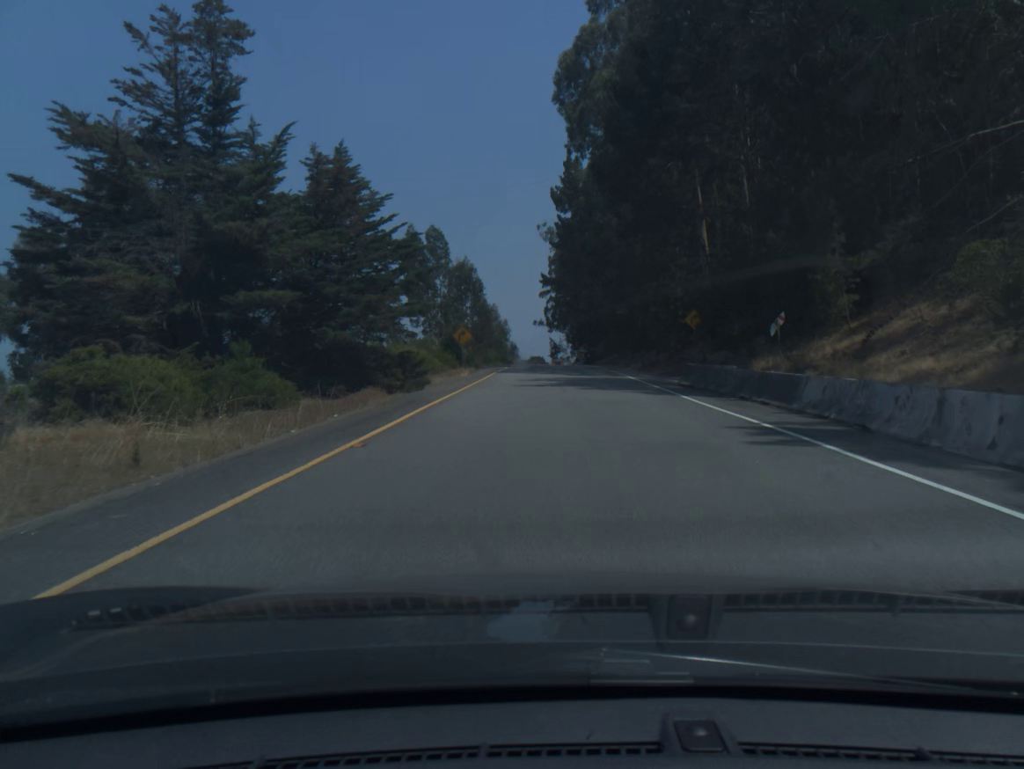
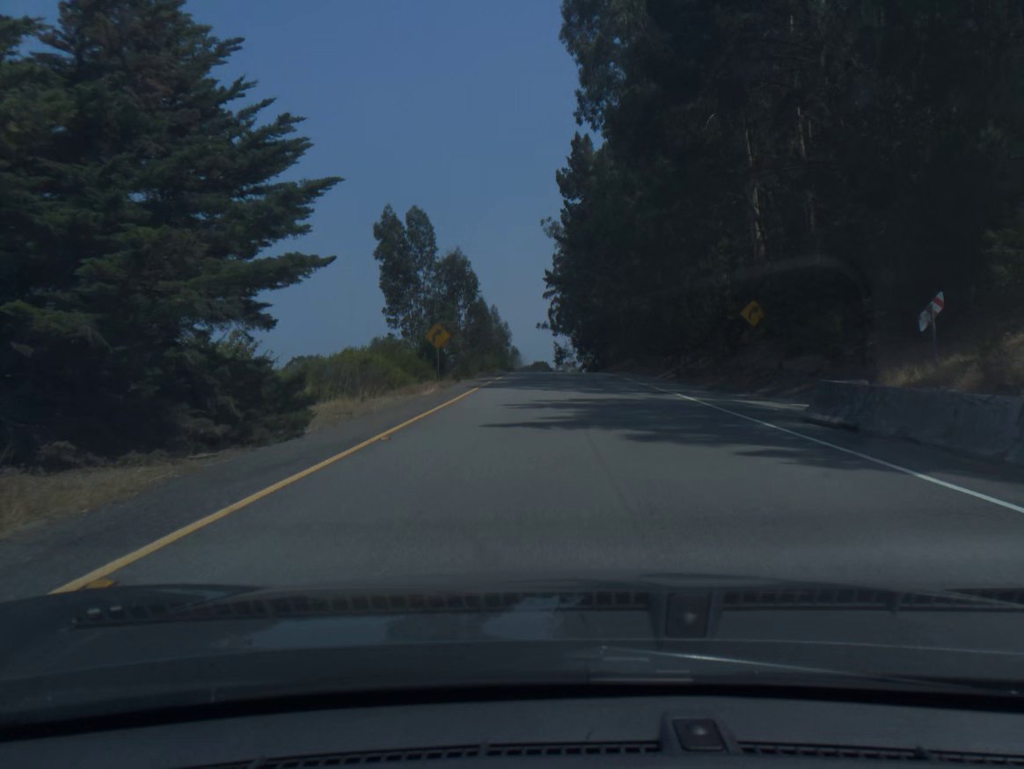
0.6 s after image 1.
(-0.1, +13.3) m; 0°
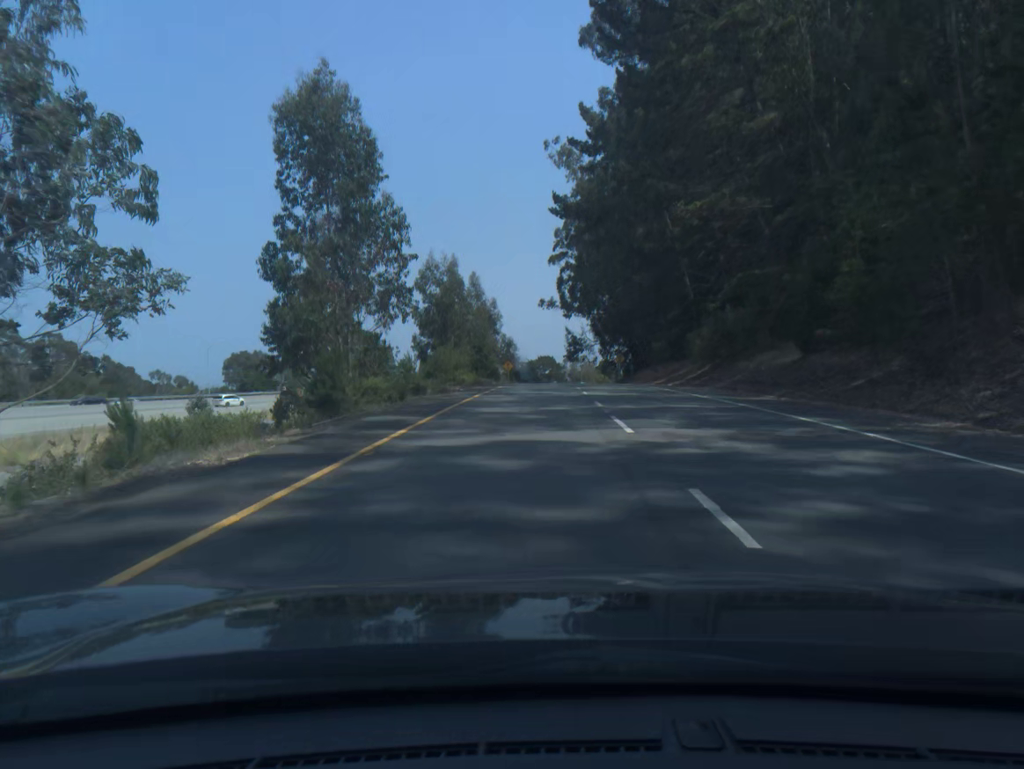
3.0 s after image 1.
(-0.3, +53.2) m; -1°
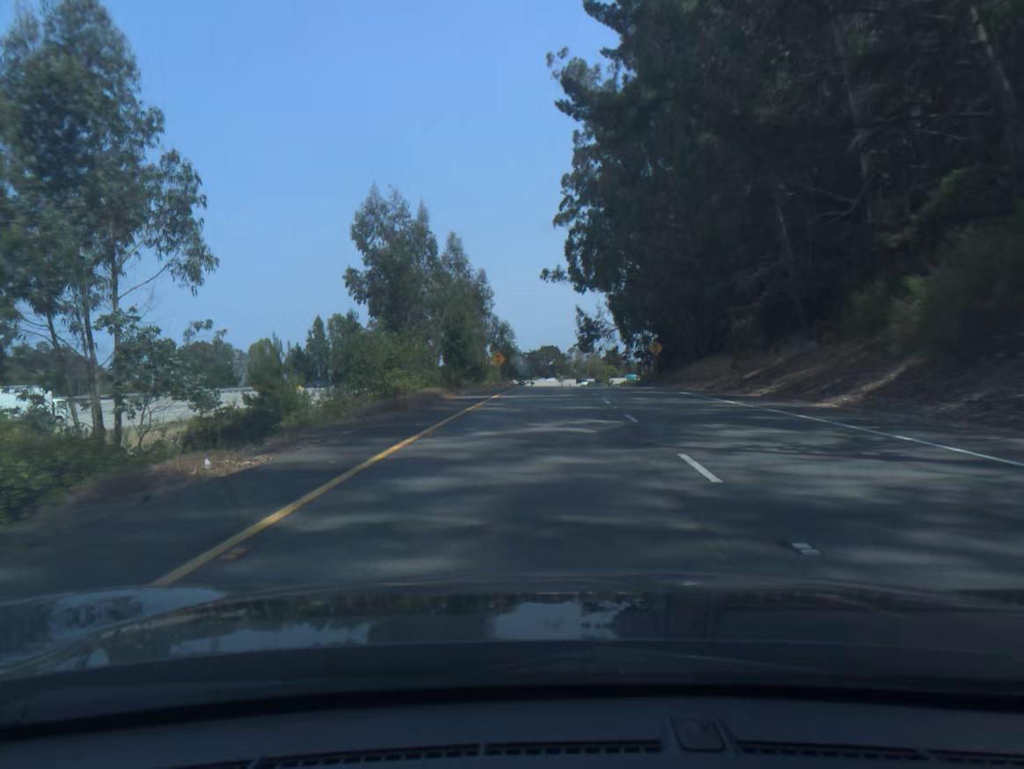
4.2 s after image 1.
(-0.1, +26.7) m; 0°
